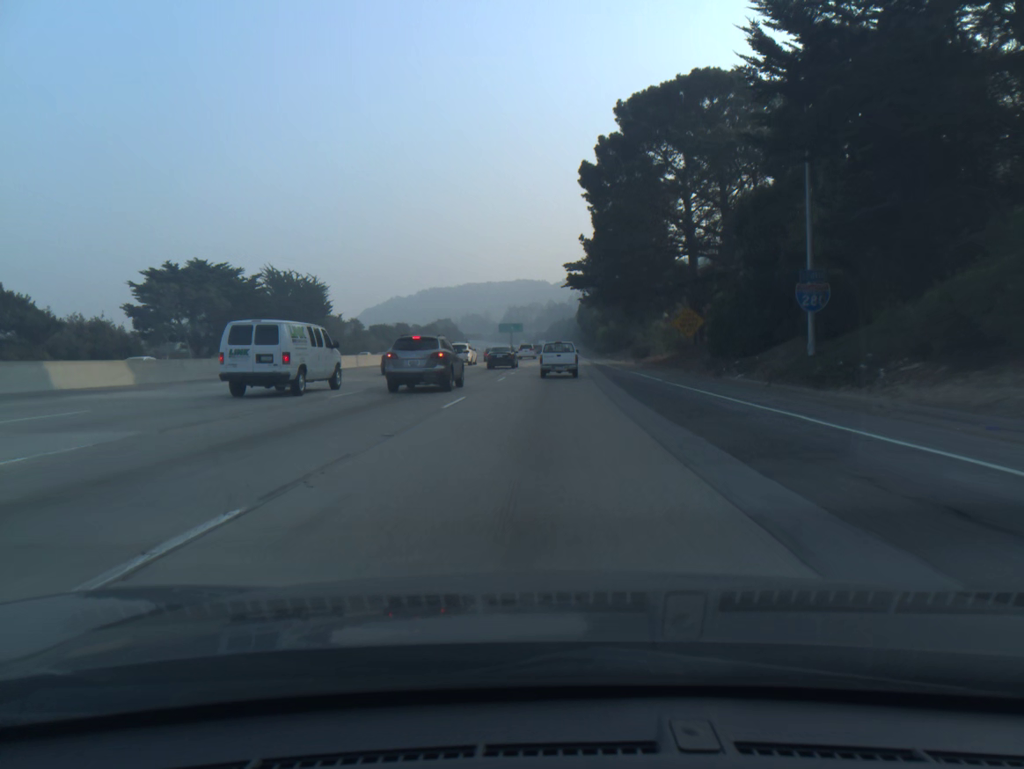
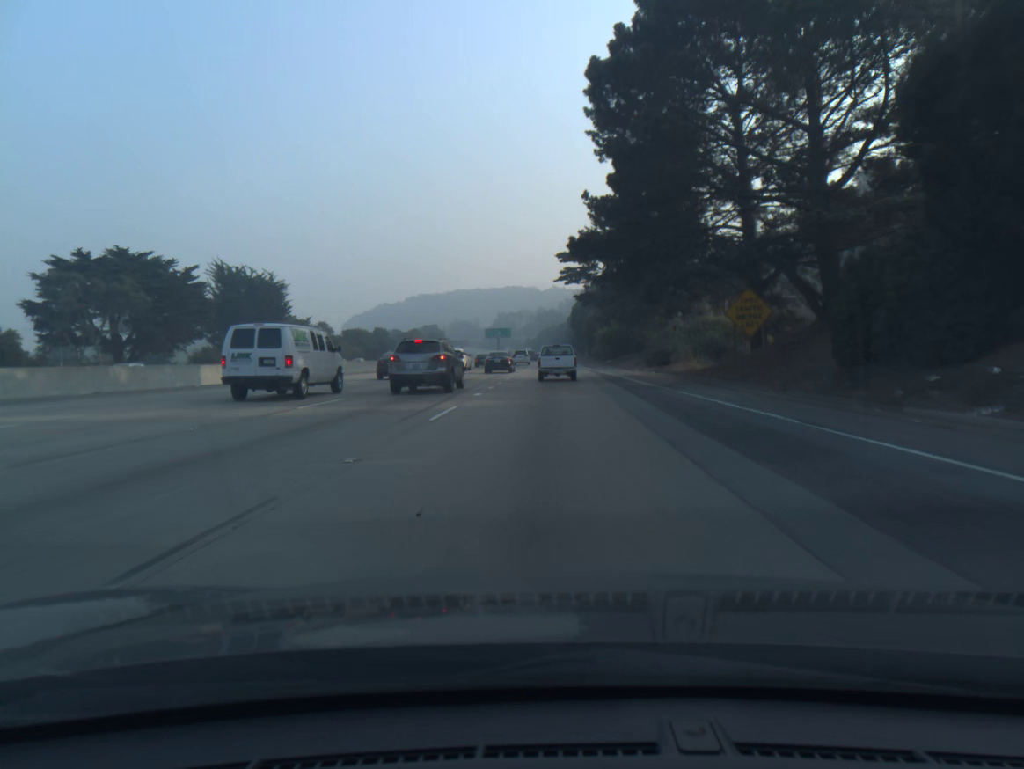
(+0.1, +16.9) m; +1°
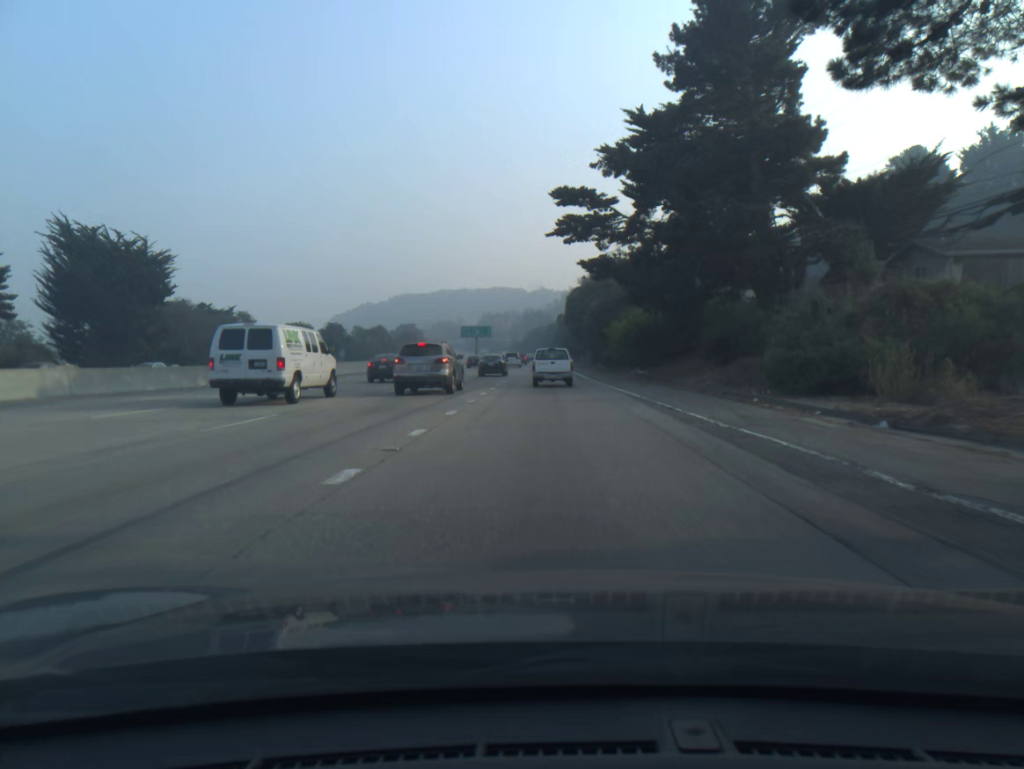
(+0.3, +33.5) m; +1°
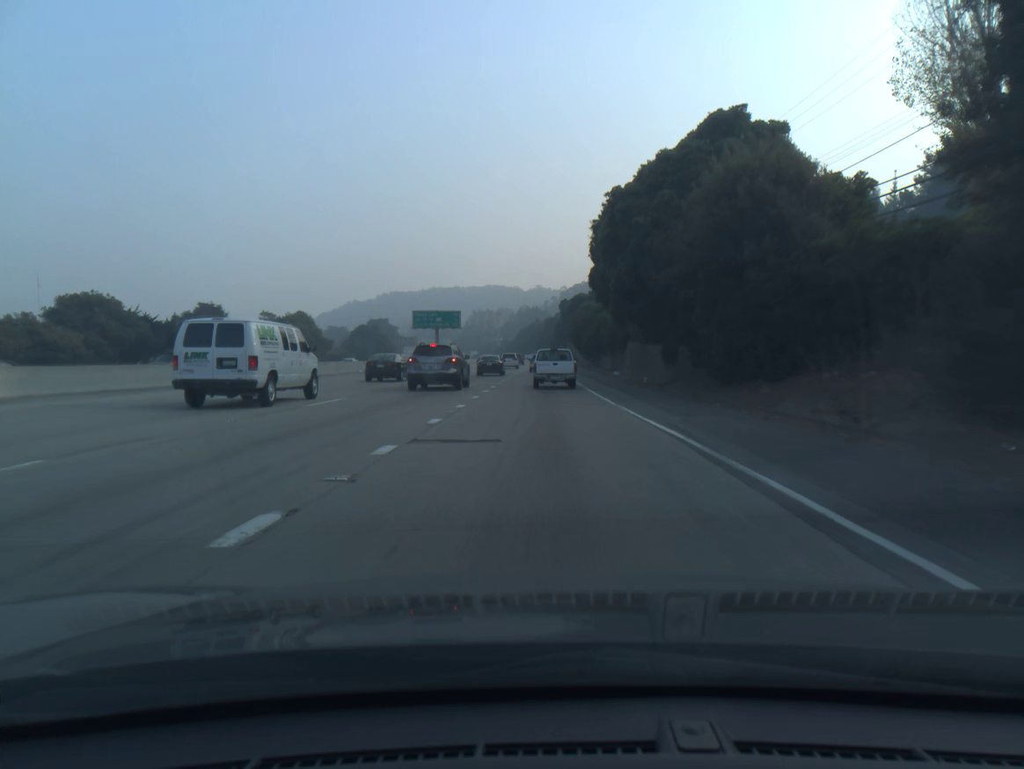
(+0.4, +65.2) m; 0°
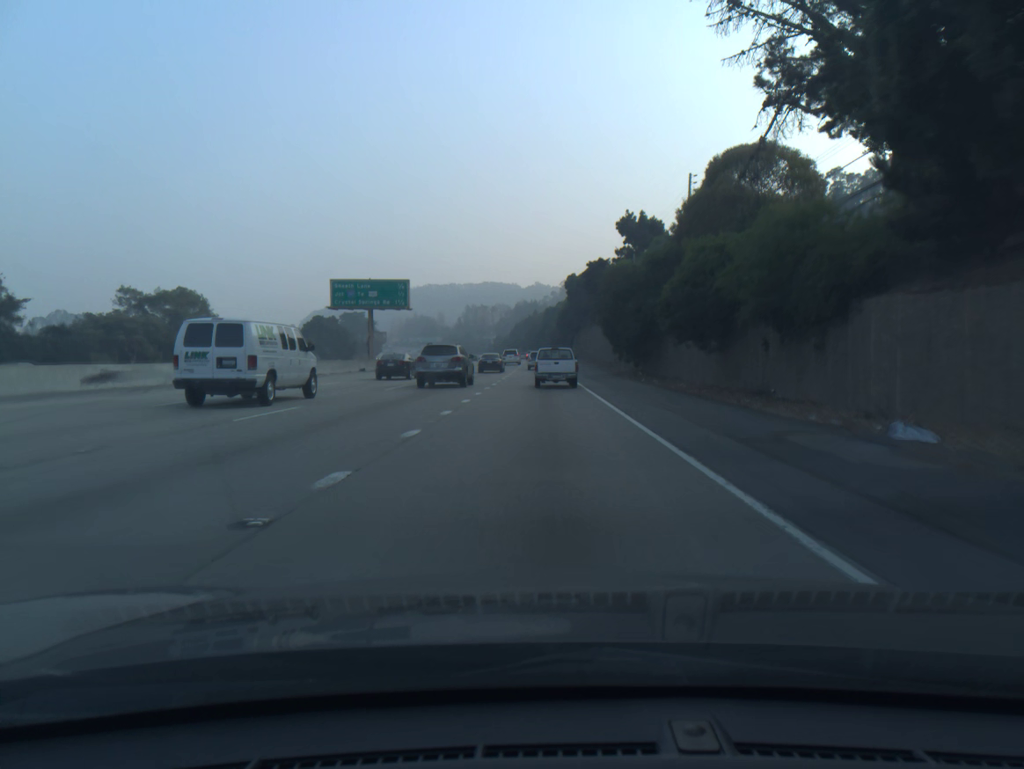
(0.0, +47.4) m; 0°
